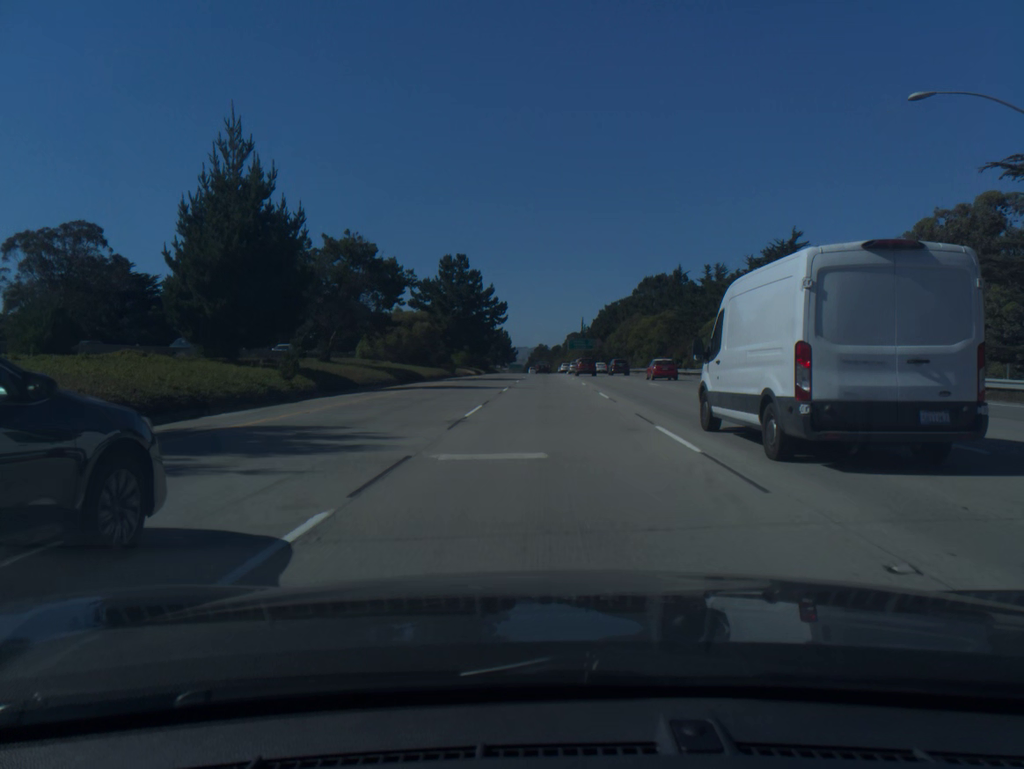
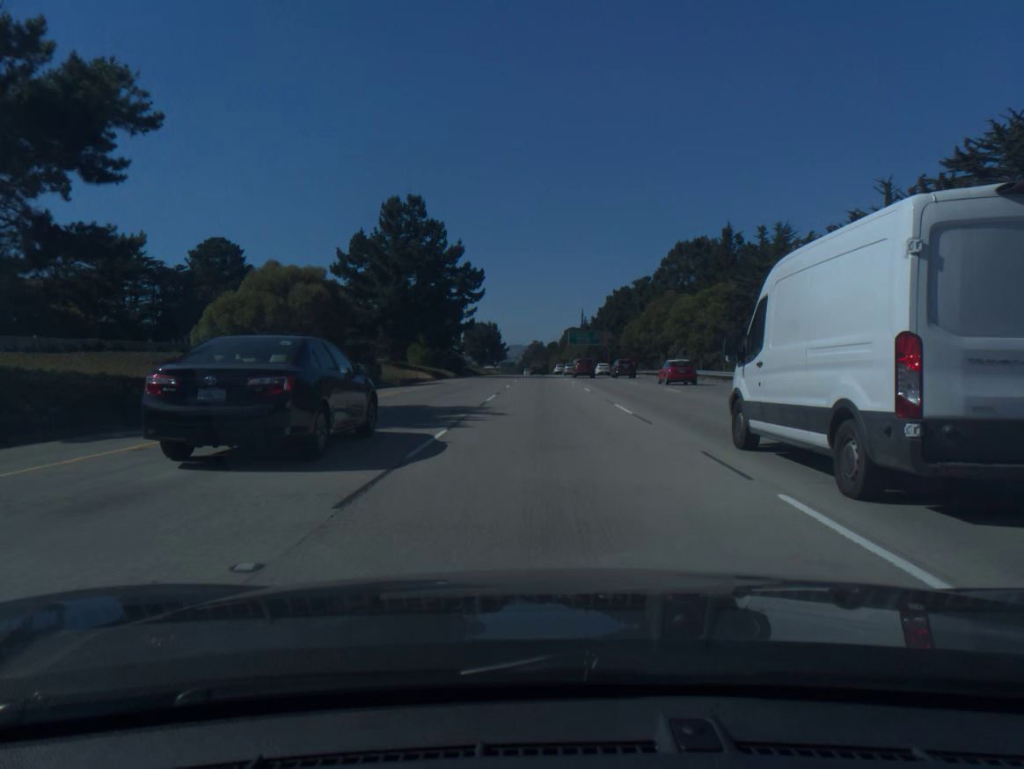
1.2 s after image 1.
(+0.1, +36.2) m; 0°
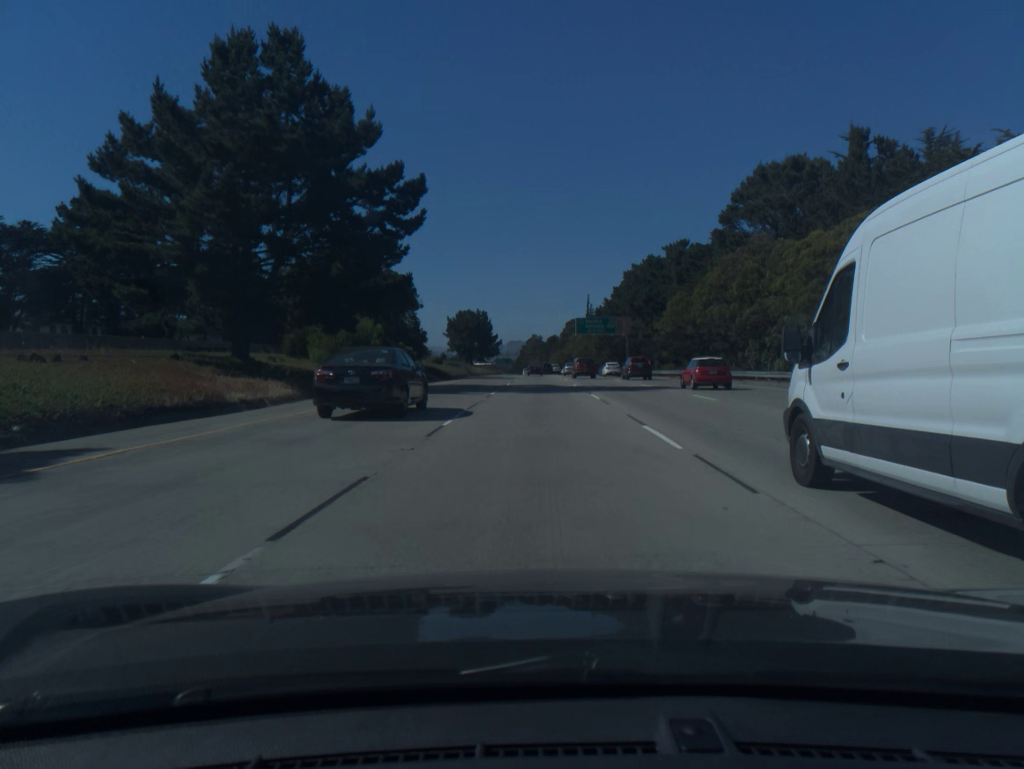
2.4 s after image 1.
(+0.1, +36.5) m; 0°
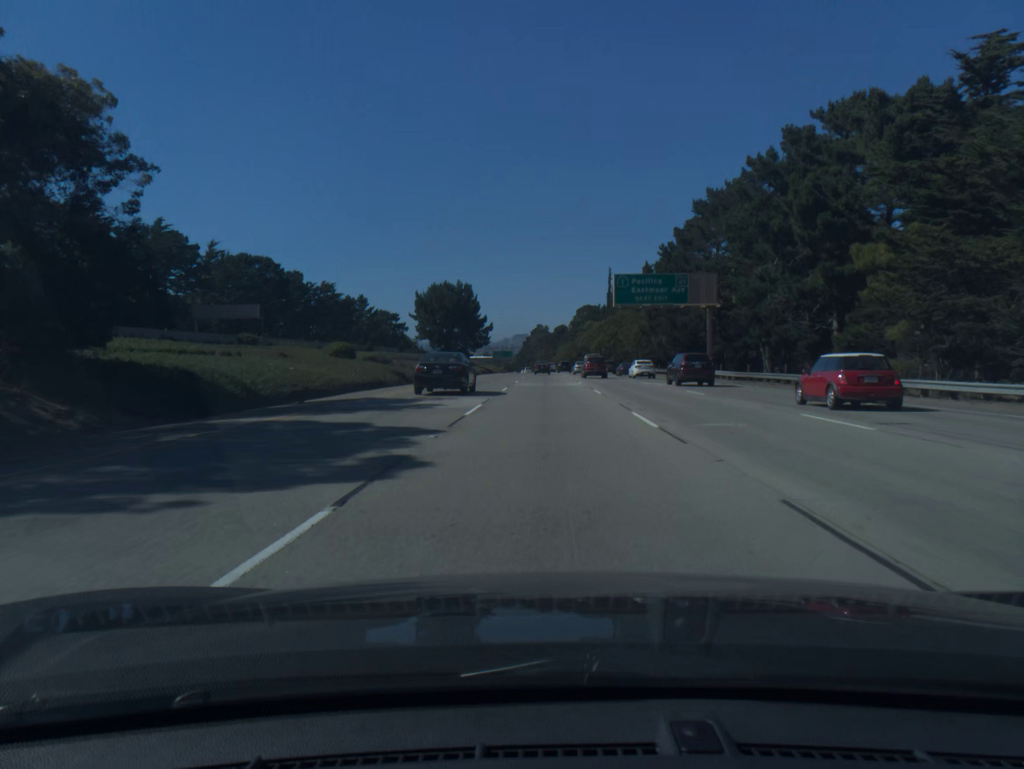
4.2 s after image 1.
(-0.2, +55.2) m; 0°
